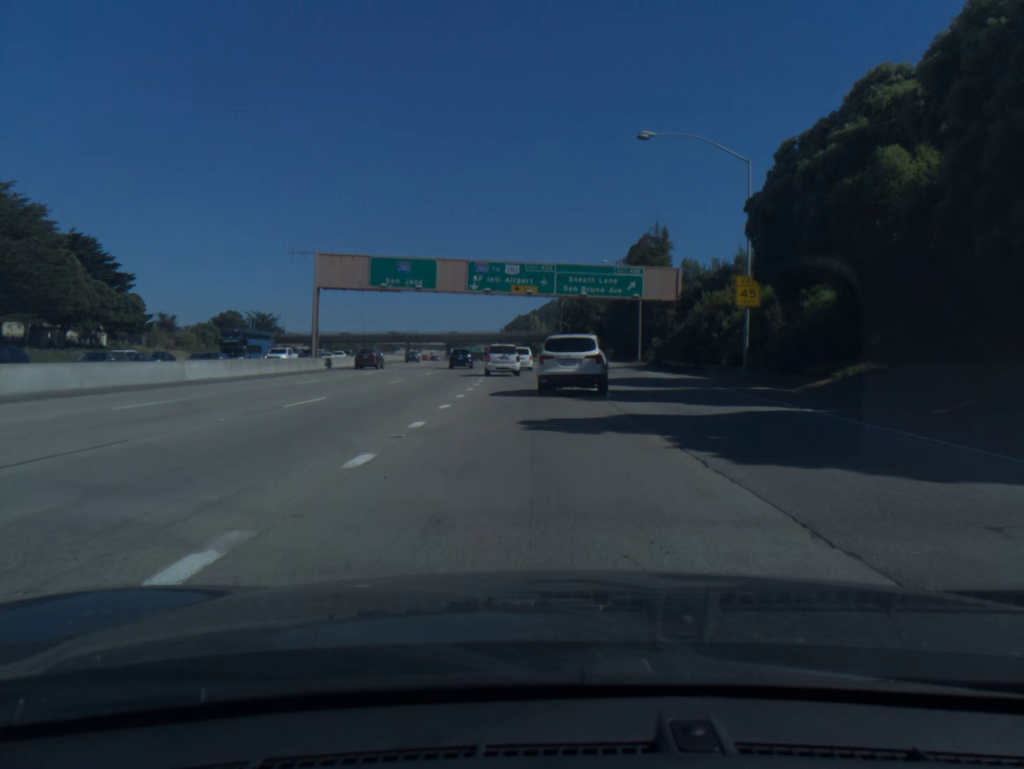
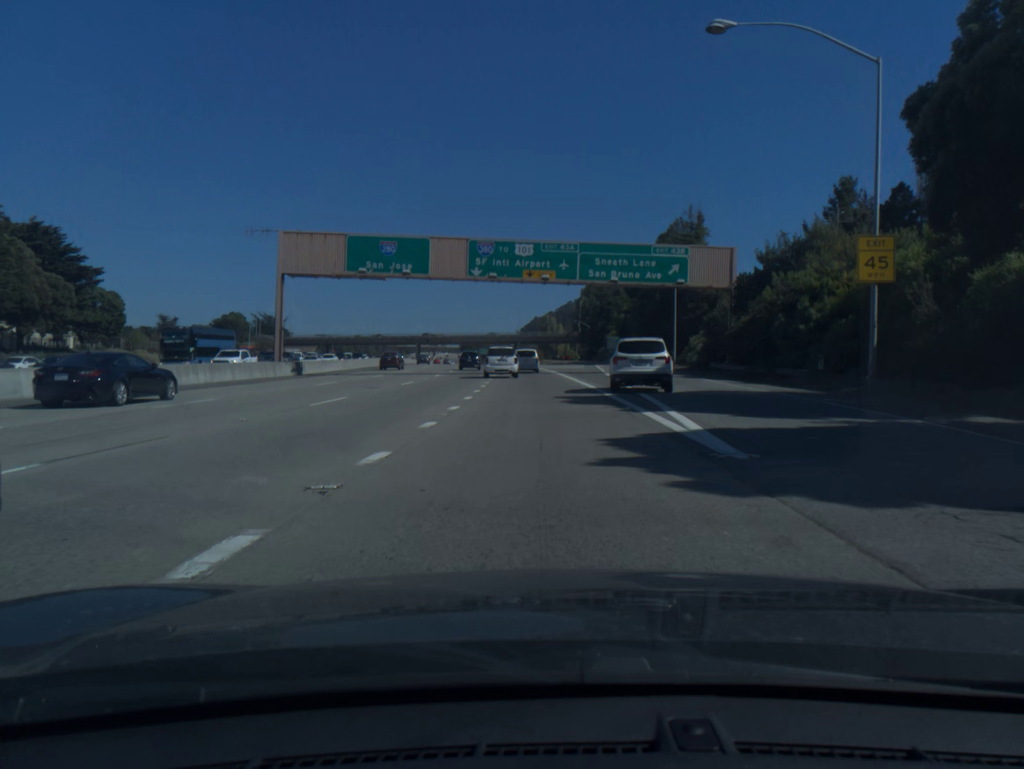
(-0.1, +13.2) m; -1°
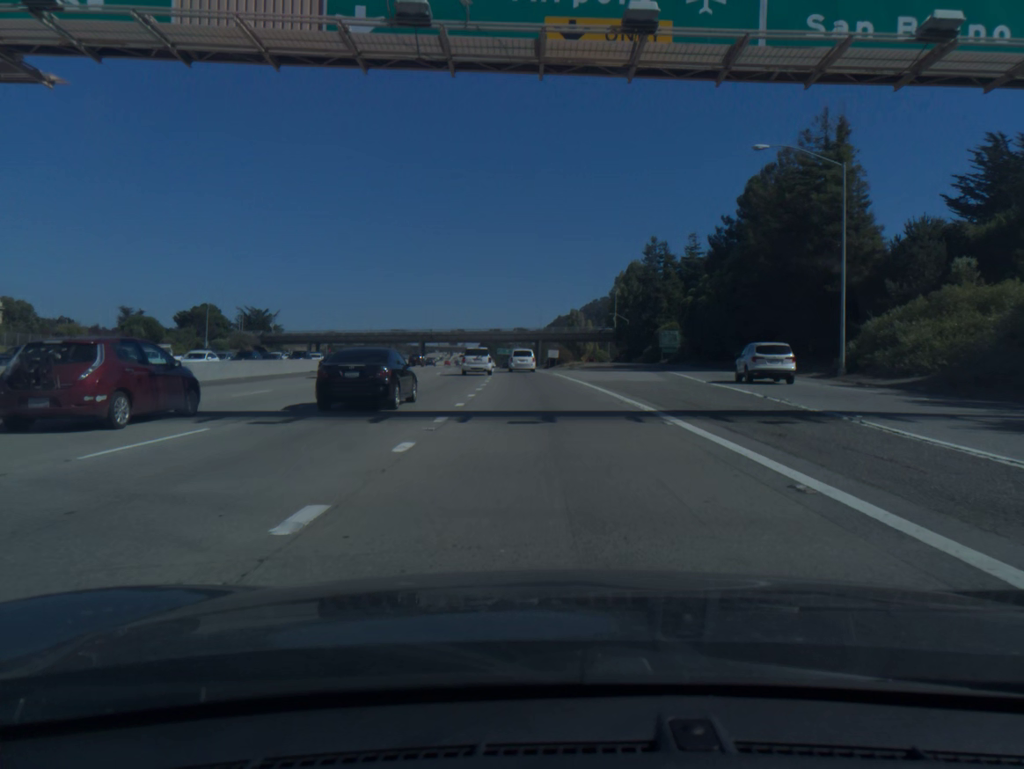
(-0.8, +39.2) m; -2°
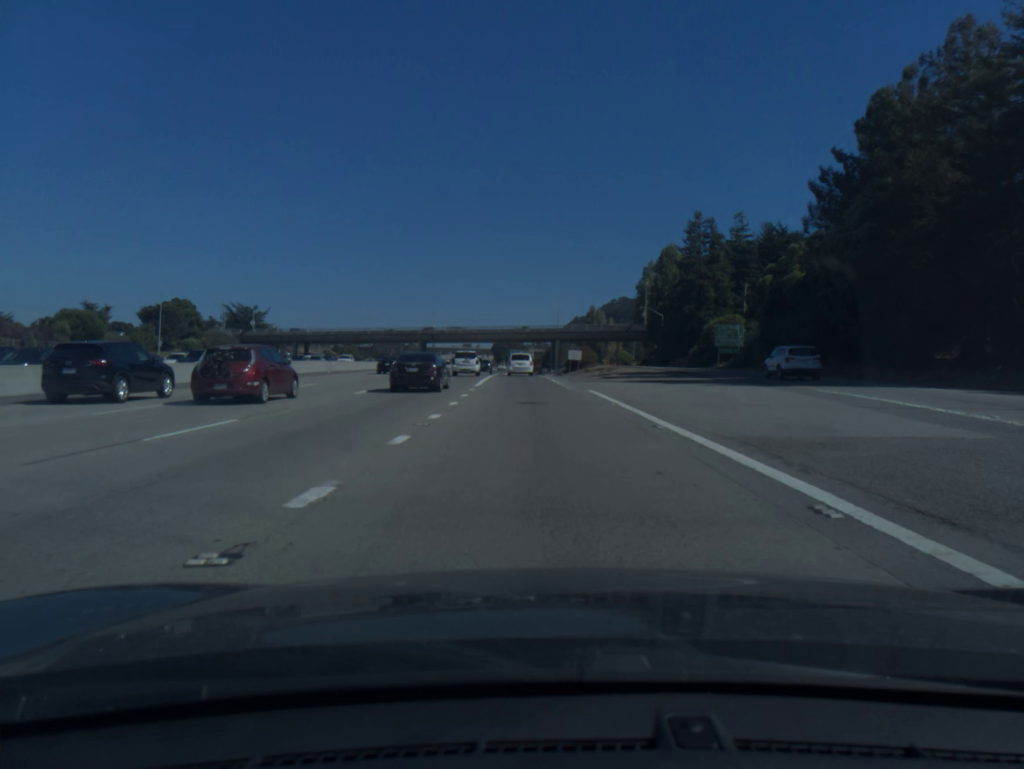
(-0.2, +26.1) m; -1°
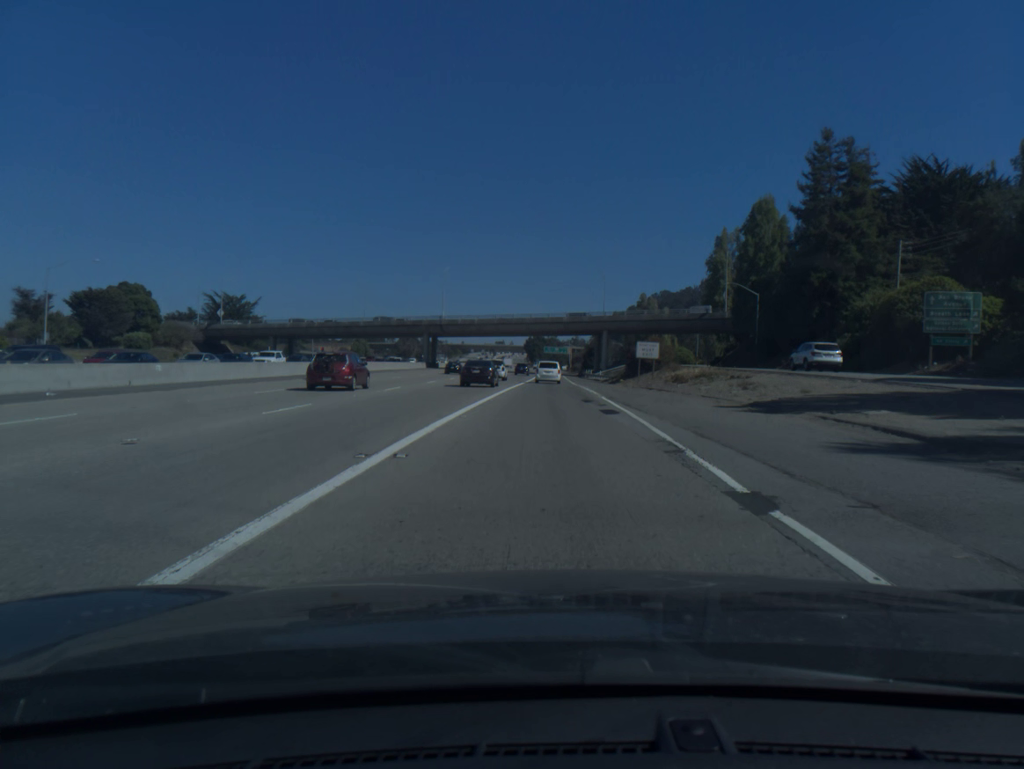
(-0.8, +39.9) m; -3°
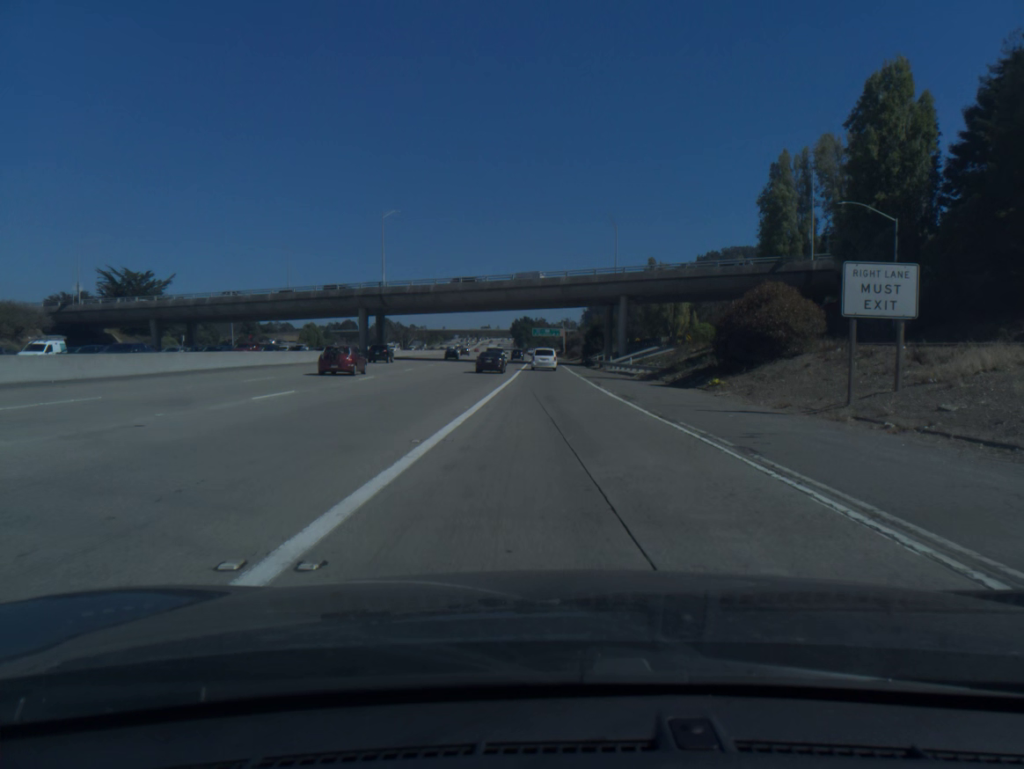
(+0.1, +40.9) m; +1°
